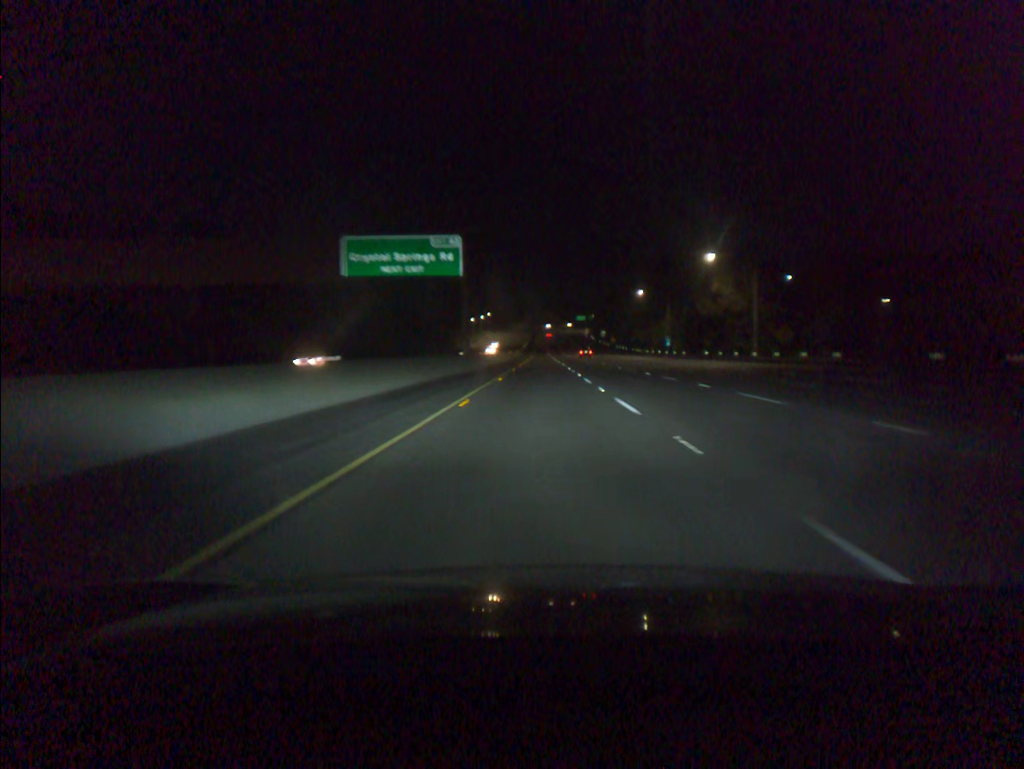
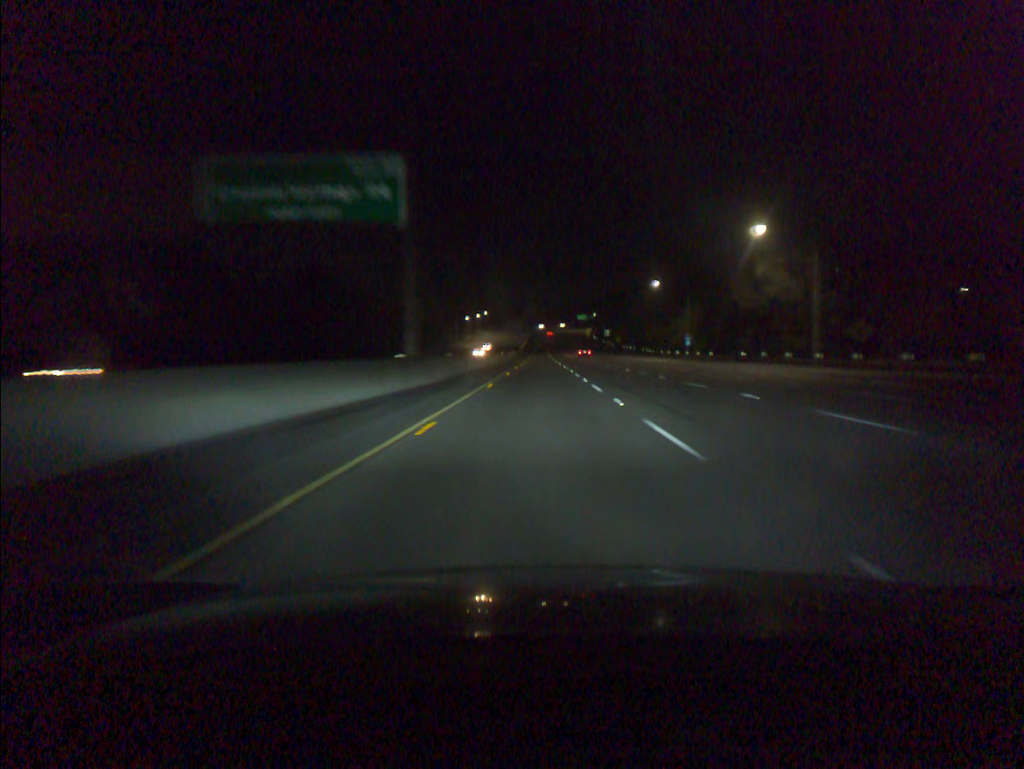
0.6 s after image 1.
(0.0, +20.2) m; 0°
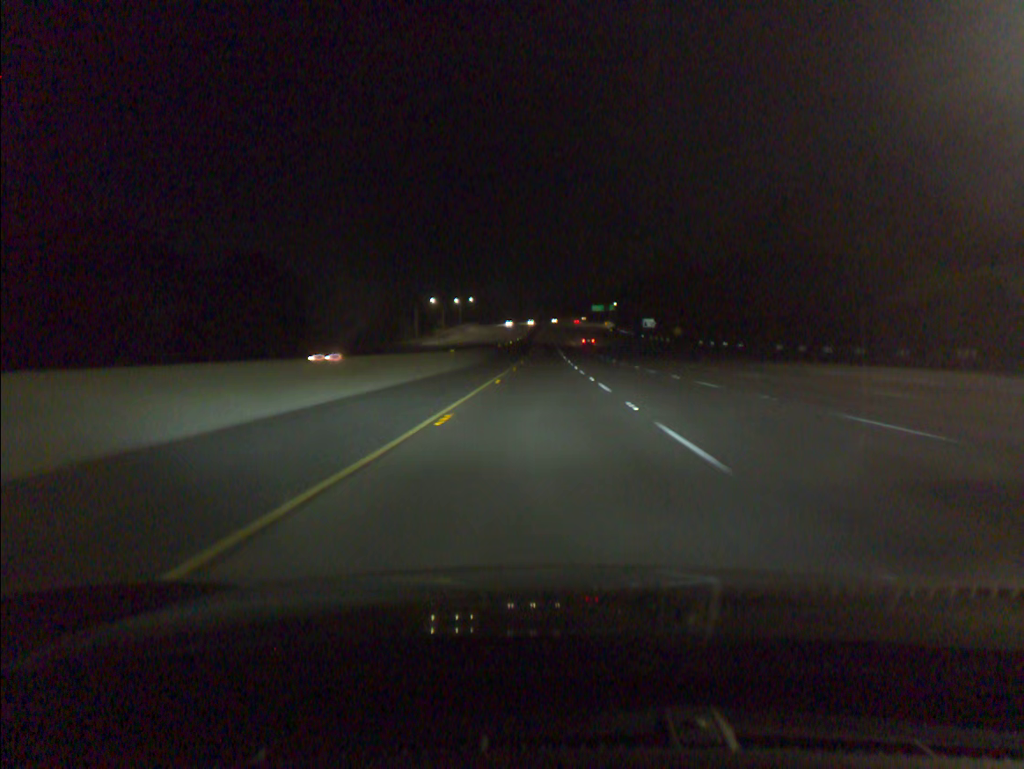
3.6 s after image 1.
(-0.3, +100.9) m; 0°
